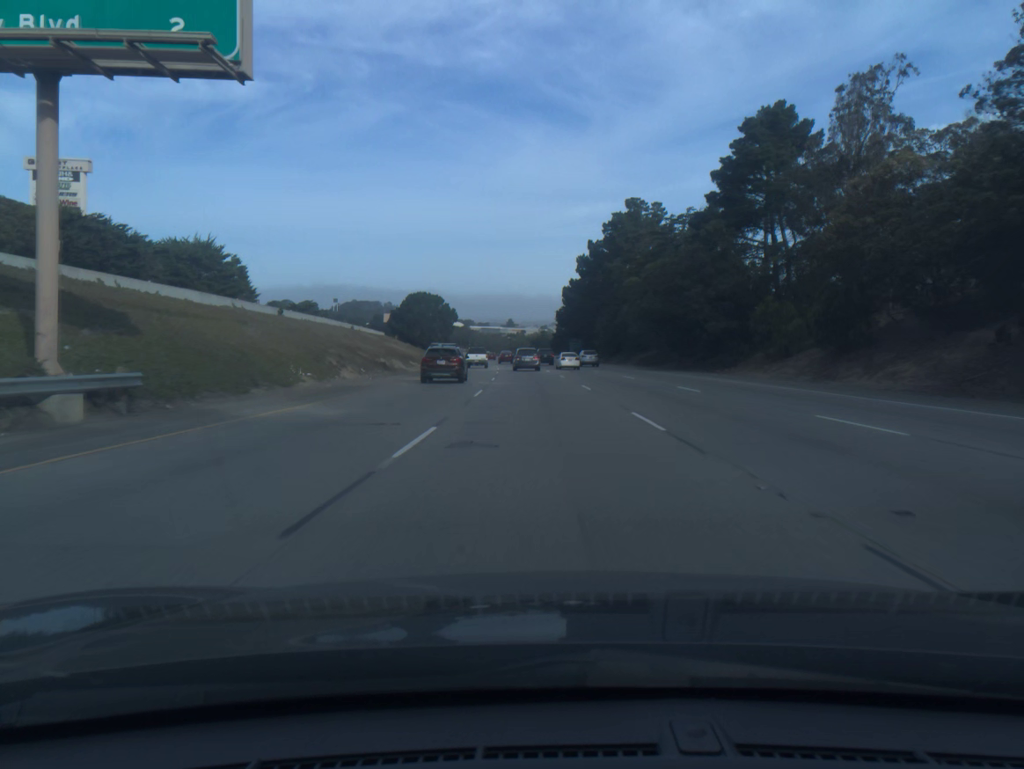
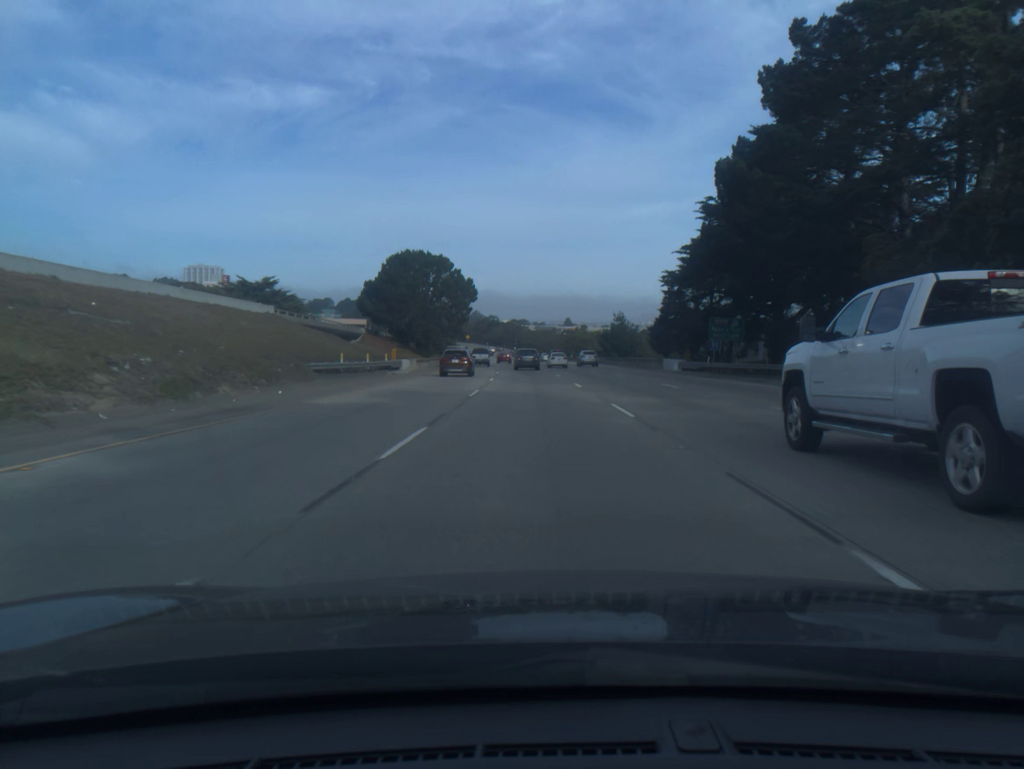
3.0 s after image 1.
(-2.8, +84.8) m; -4°
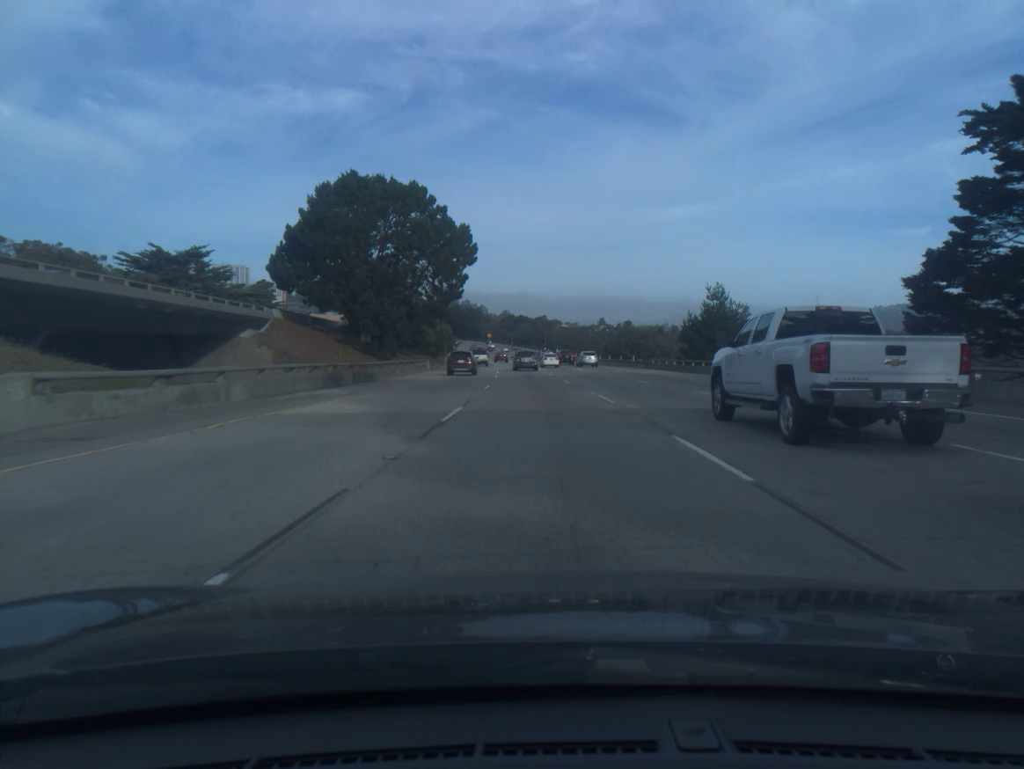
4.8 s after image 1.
(-1.2, +51.5) m; -2°
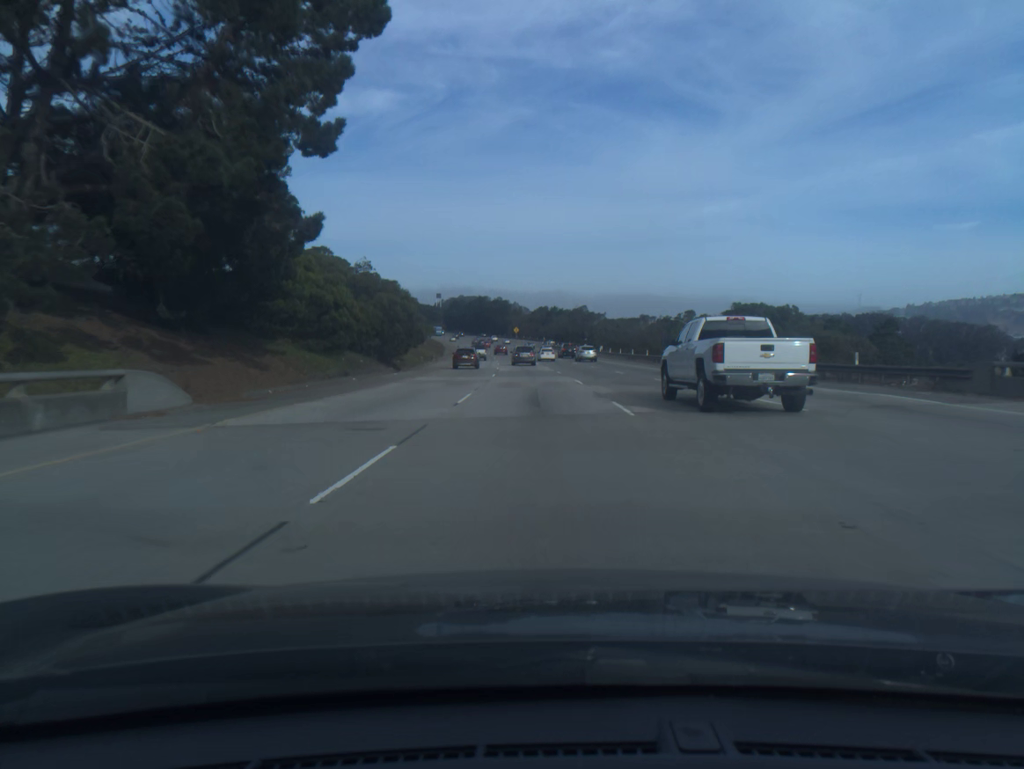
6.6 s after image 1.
(-1.0, +51.9) m; -2°
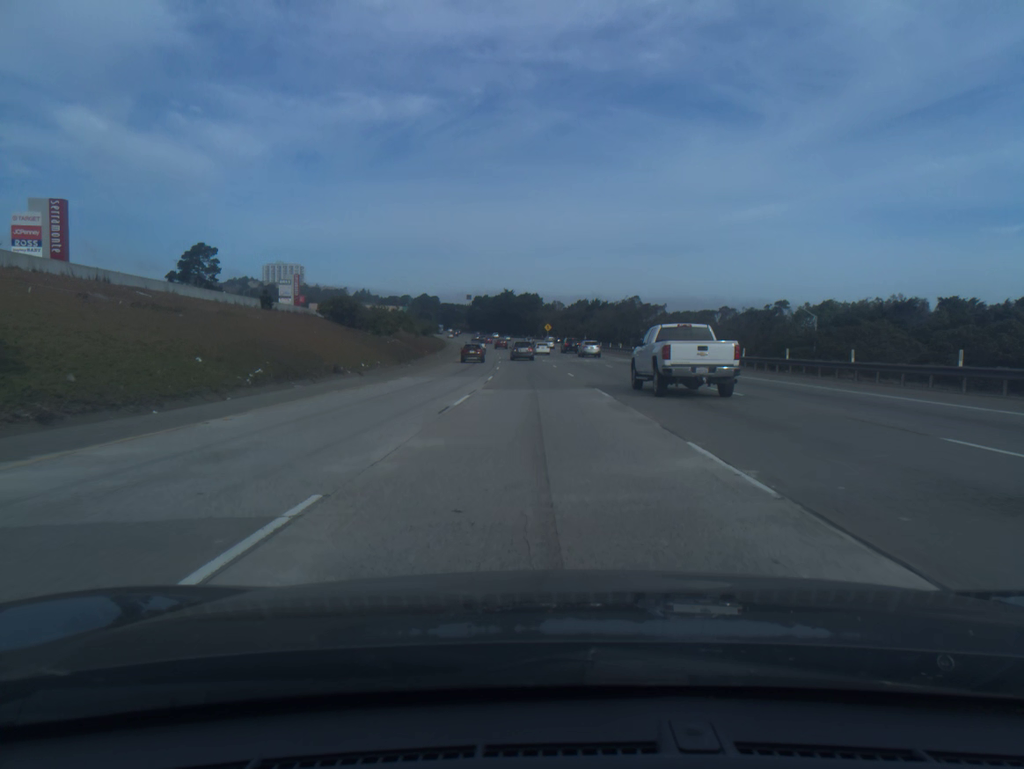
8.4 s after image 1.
(-1.0, +52.3) m; -2°
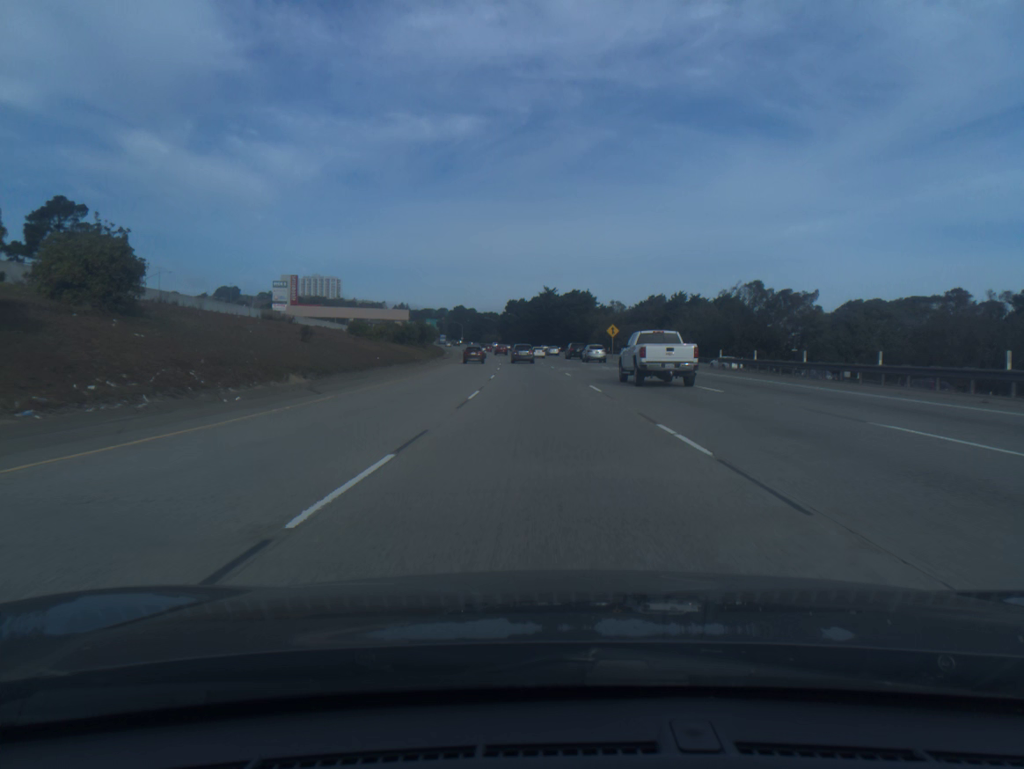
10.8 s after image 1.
(-2.0, +70.2) m; -3°
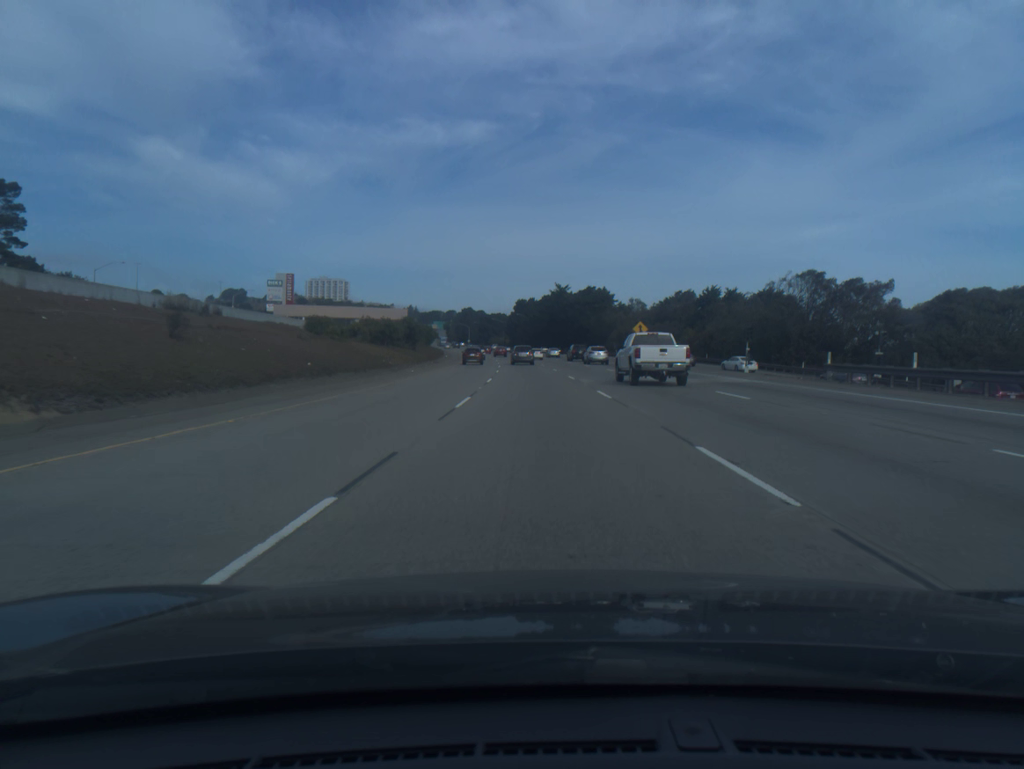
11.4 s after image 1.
(-0.1, +17.6) m; -1°
